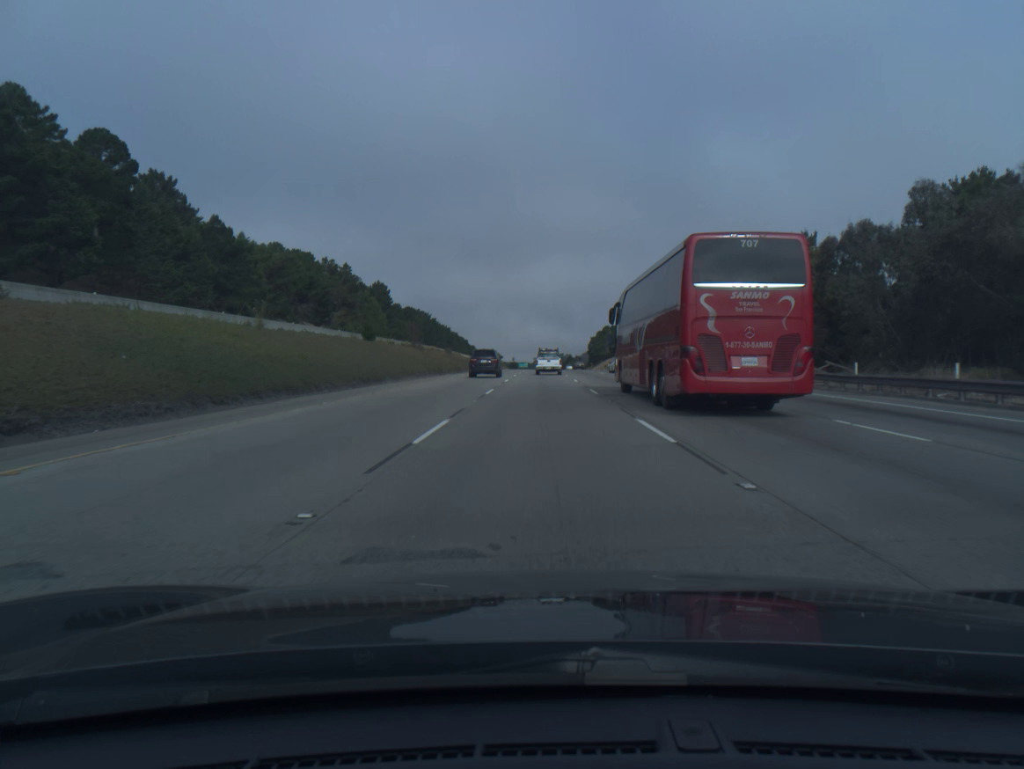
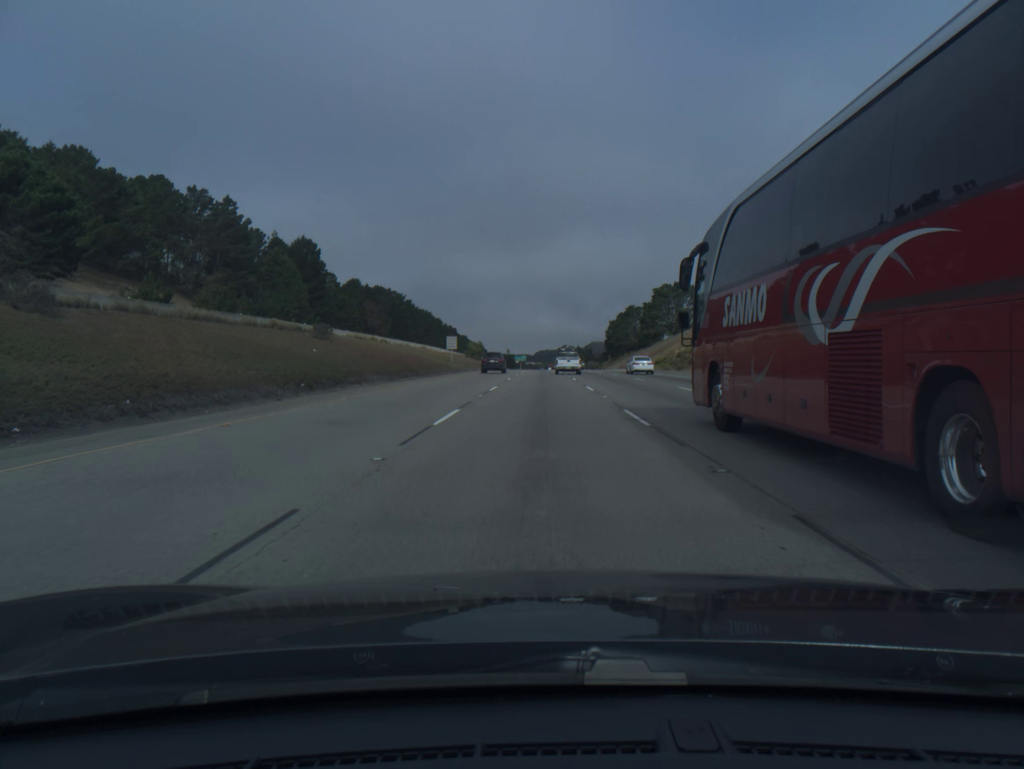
(+0.1, +85.1) m; 0°
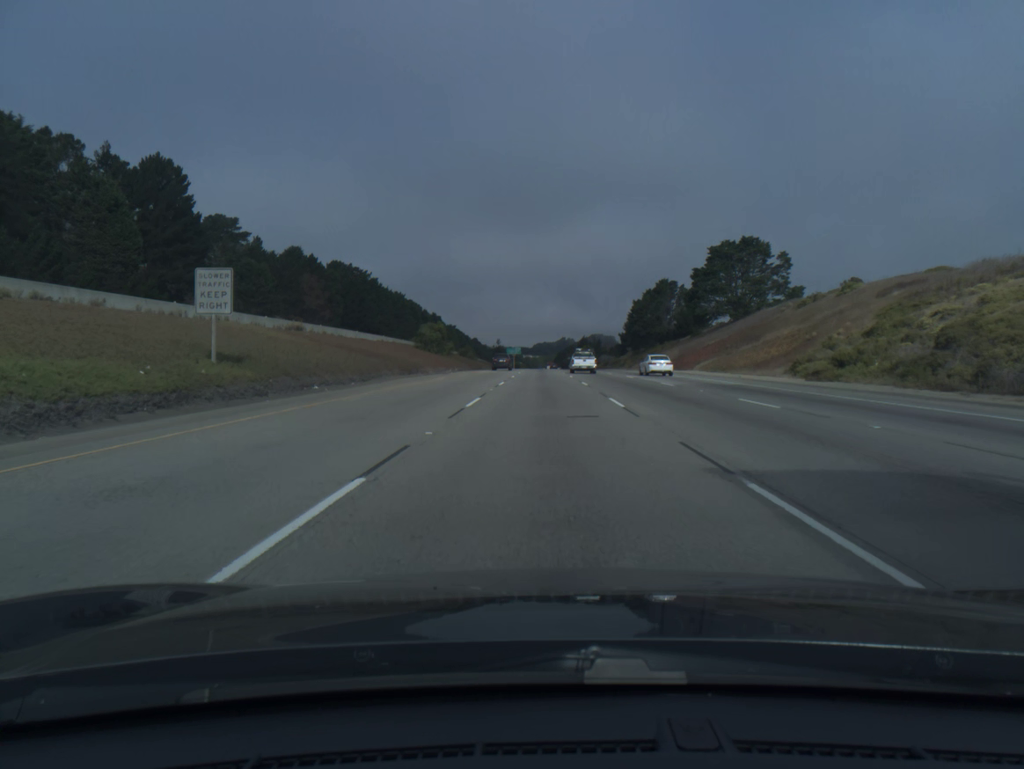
(-0.1, +68.3) m; 0°
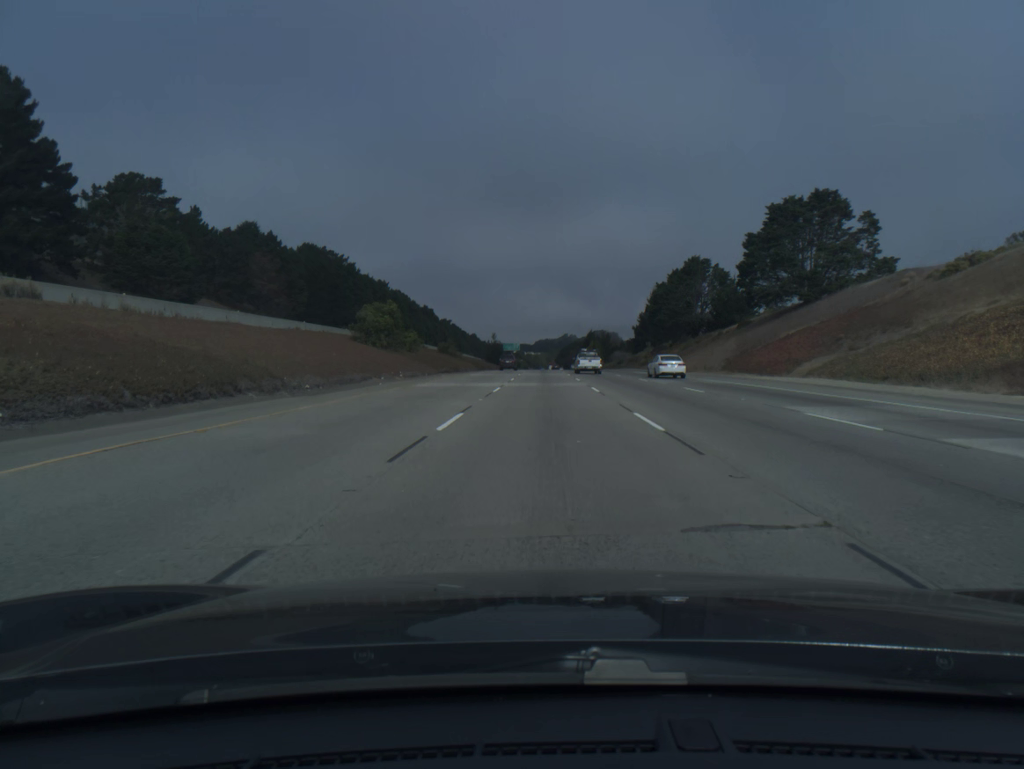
(0.0, +34.7) m; 0°
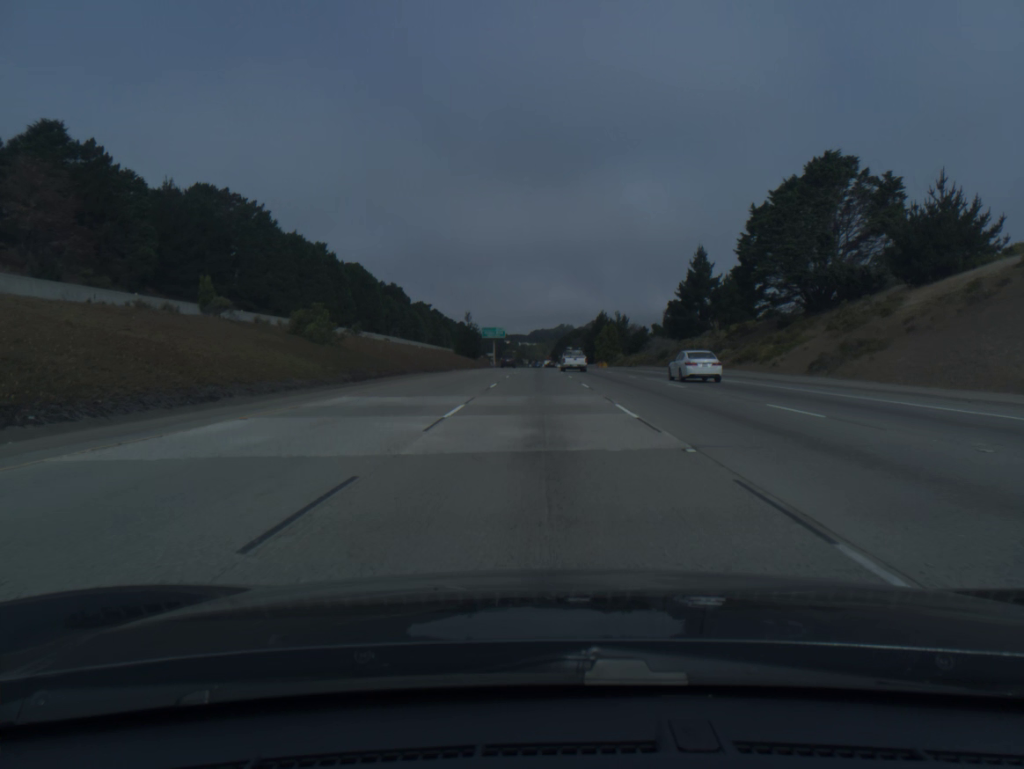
(+0.2, +71.0) m; 0°
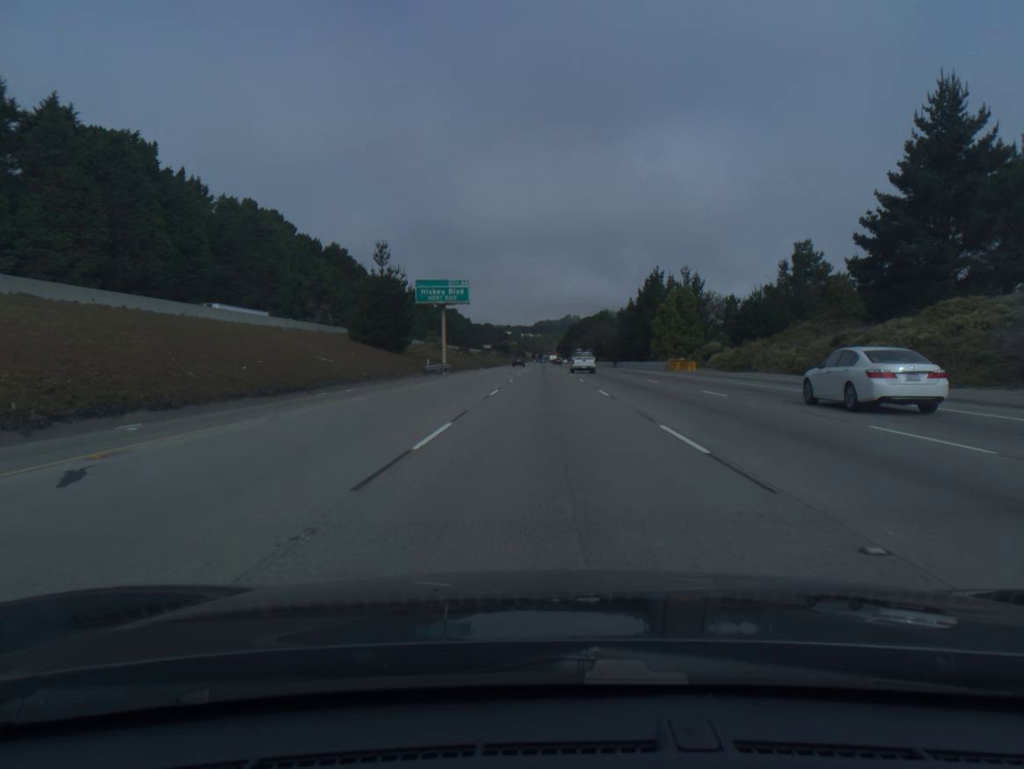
(-0.4, +92.6) m; 0°
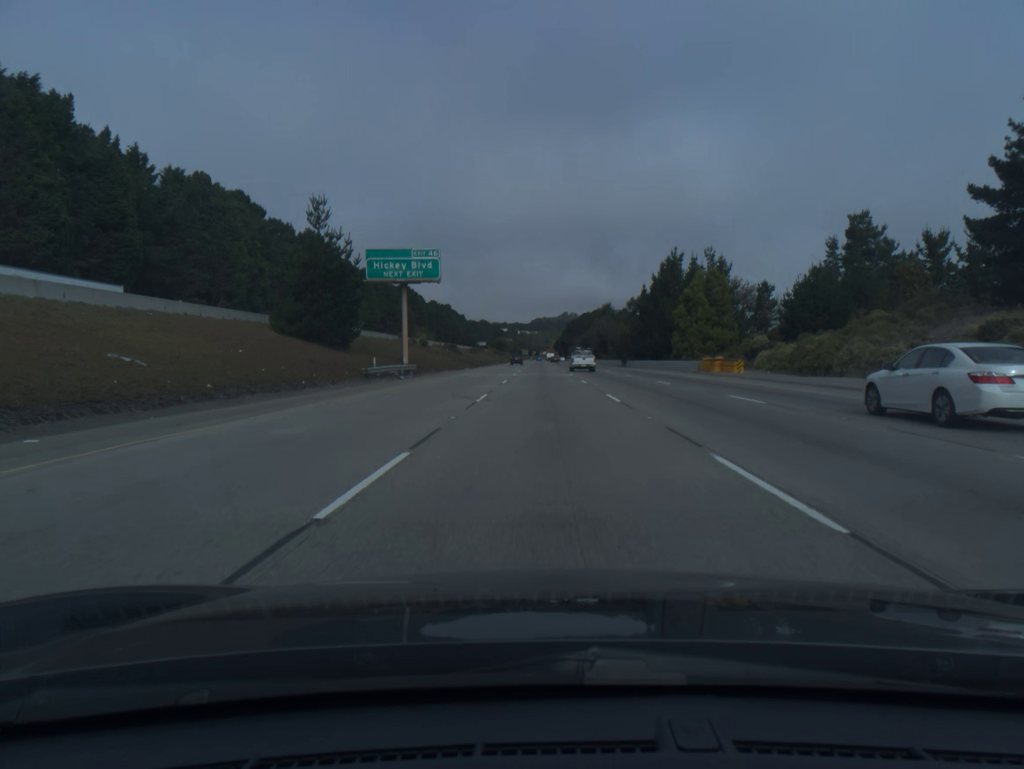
(0.0, +19.0) m; 0°
